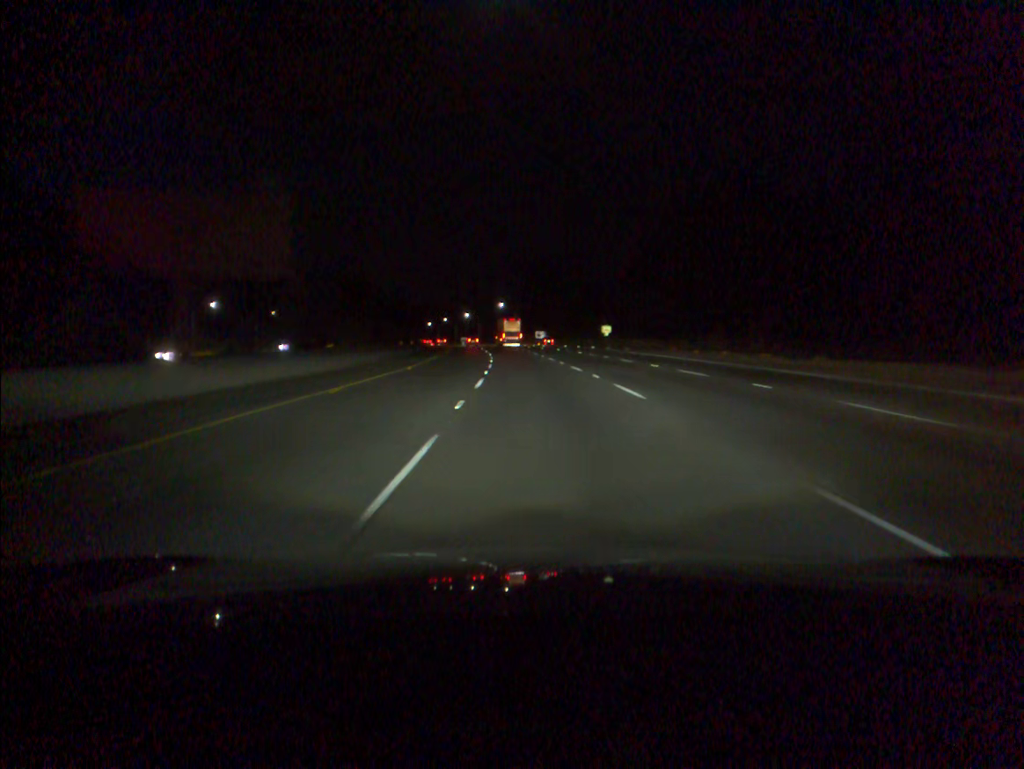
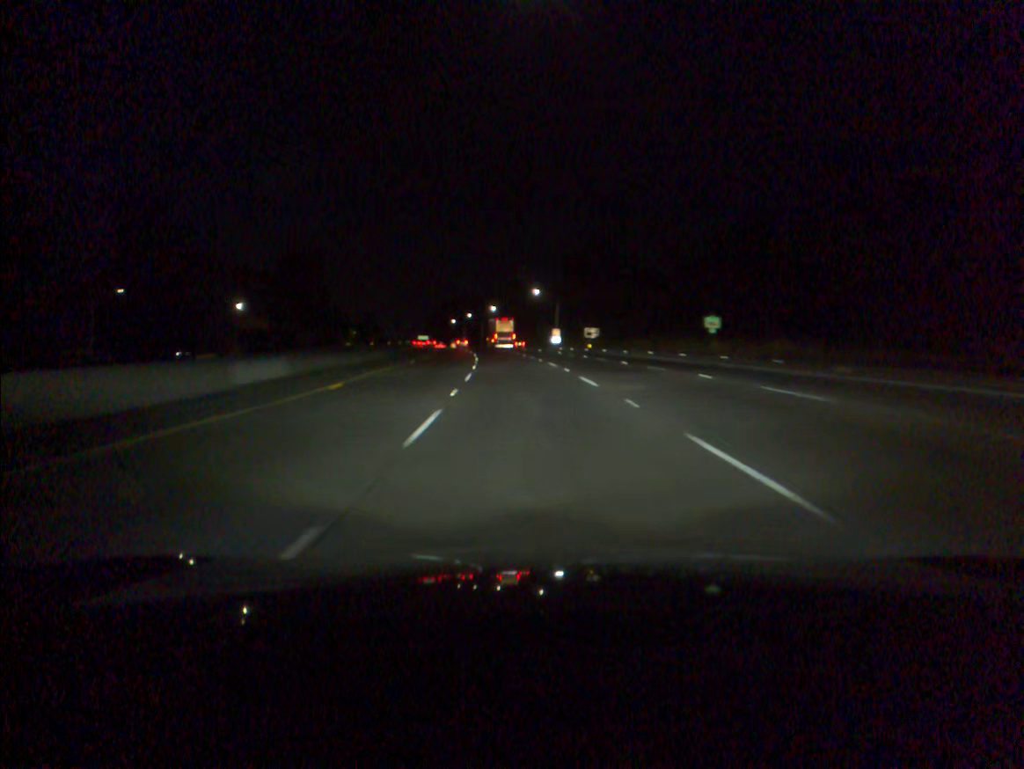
(-1.2, +54.3) m; -3°
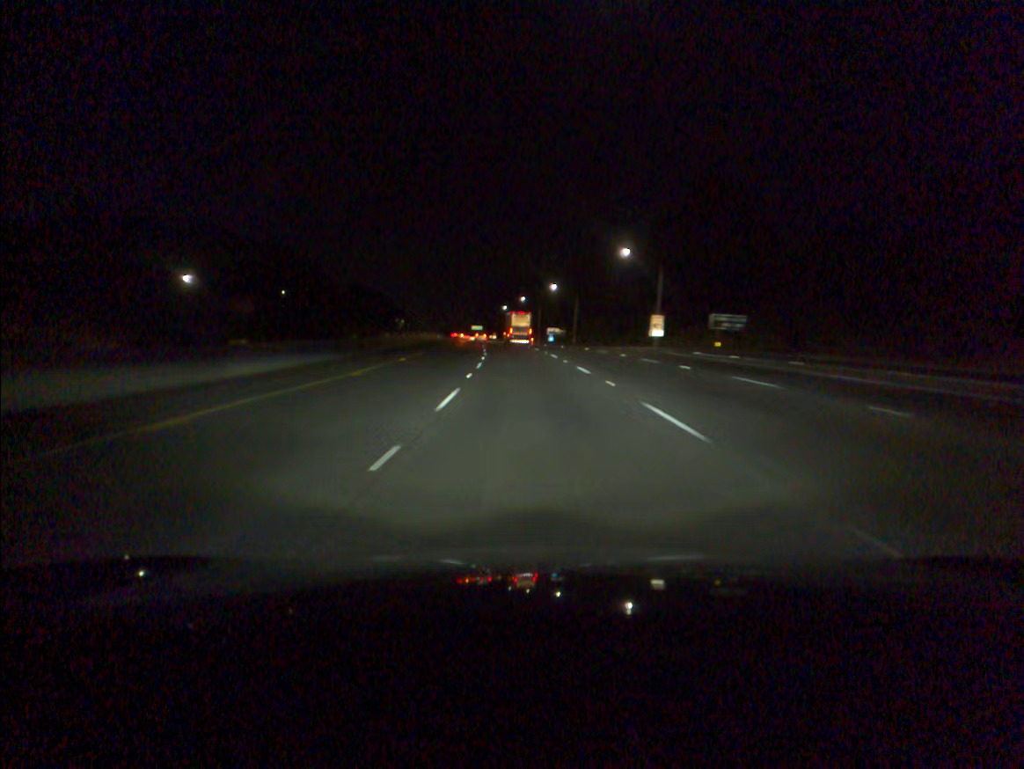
(-2.3, +54.5) m; -5°
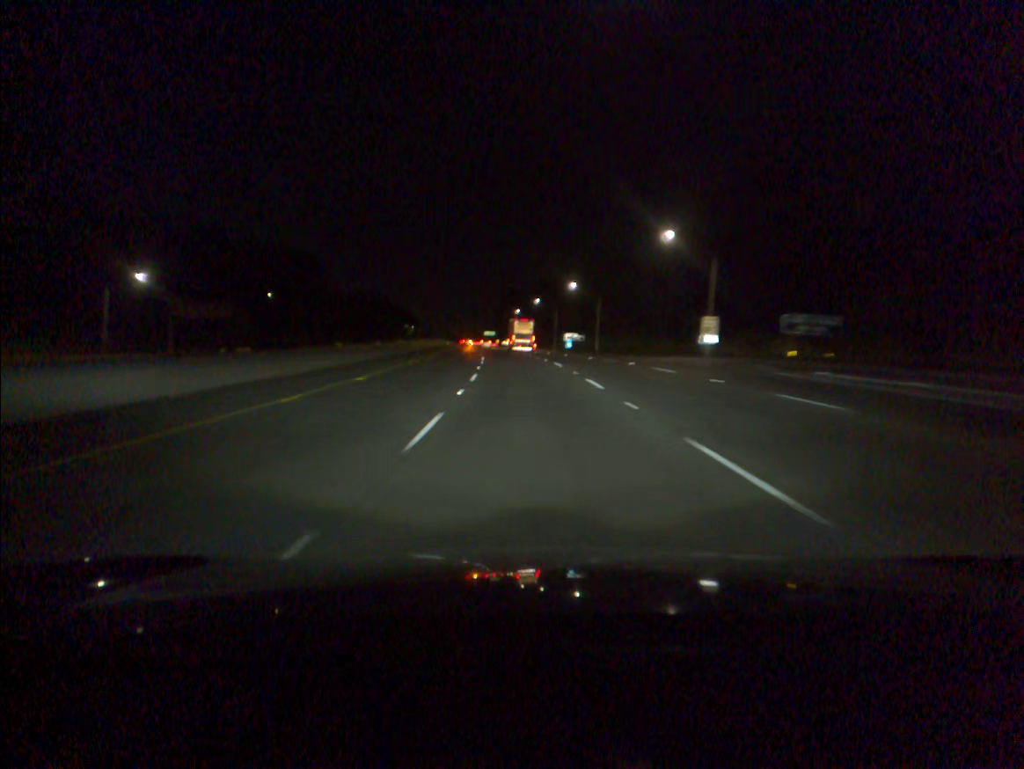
(-0.2, +18.3) m; -1°
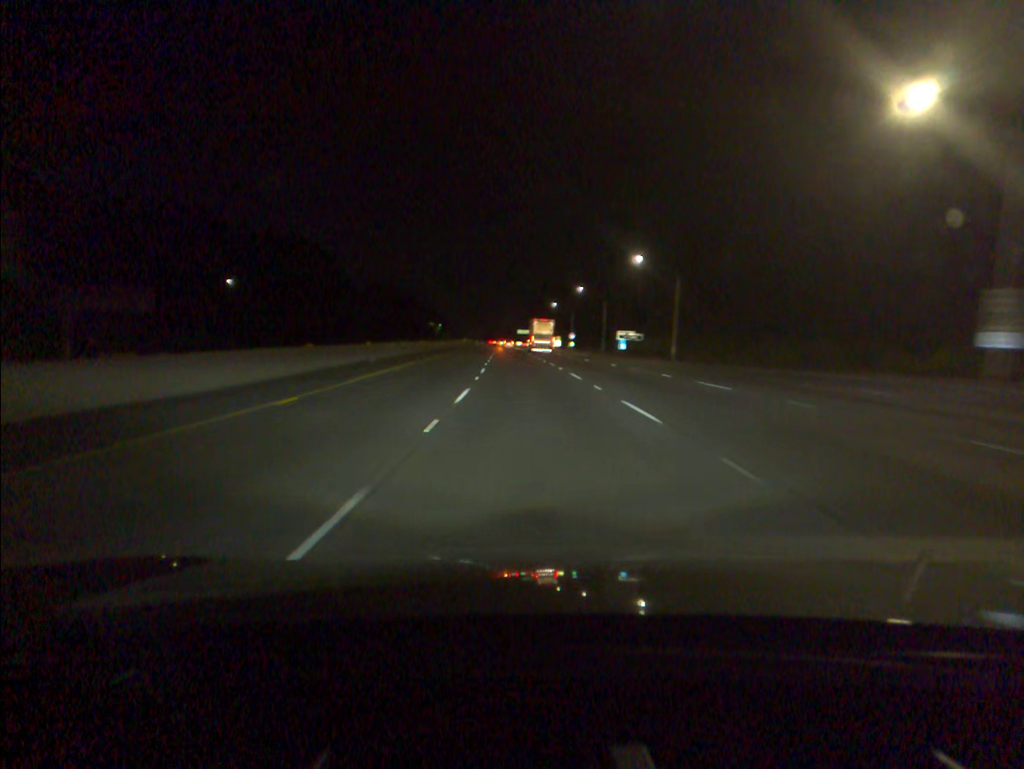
(-0.8, +36.6) m; -3°
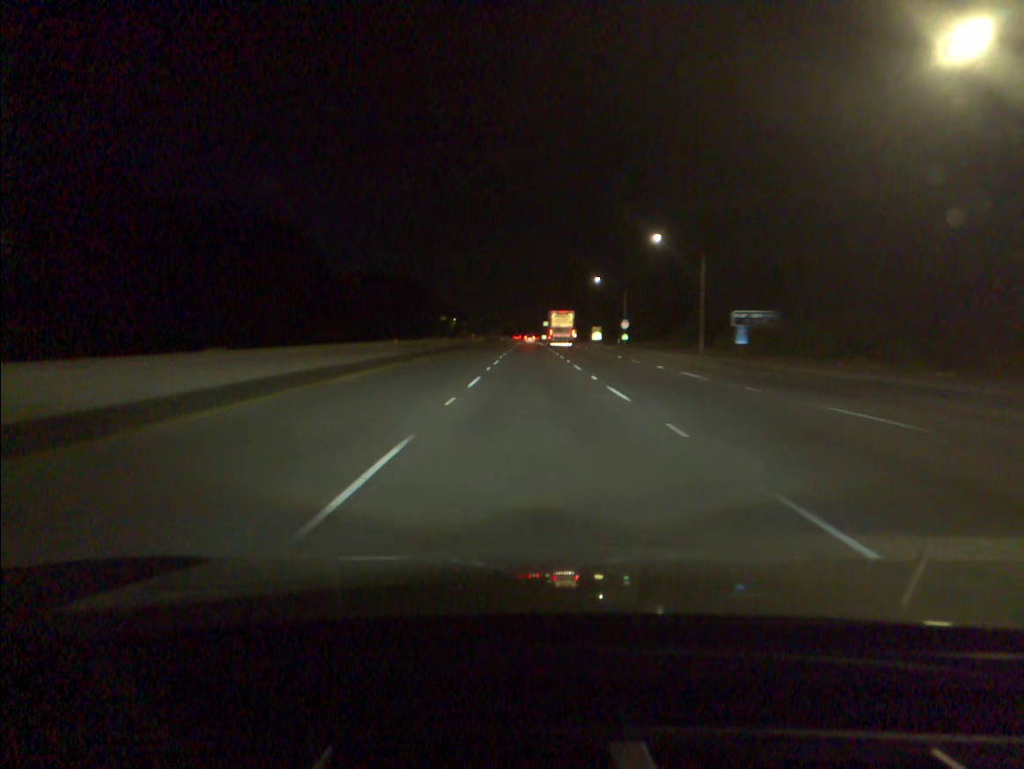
(-1.2, +54.8) m; -2°
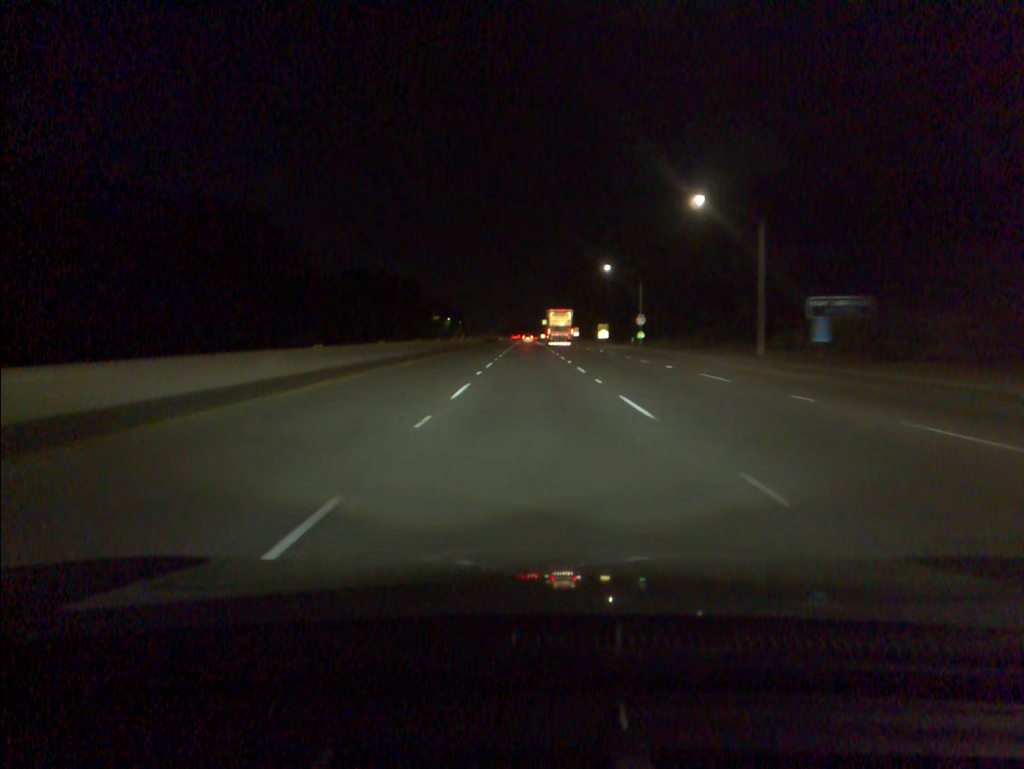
(0.0, +18.2) m; 0°
